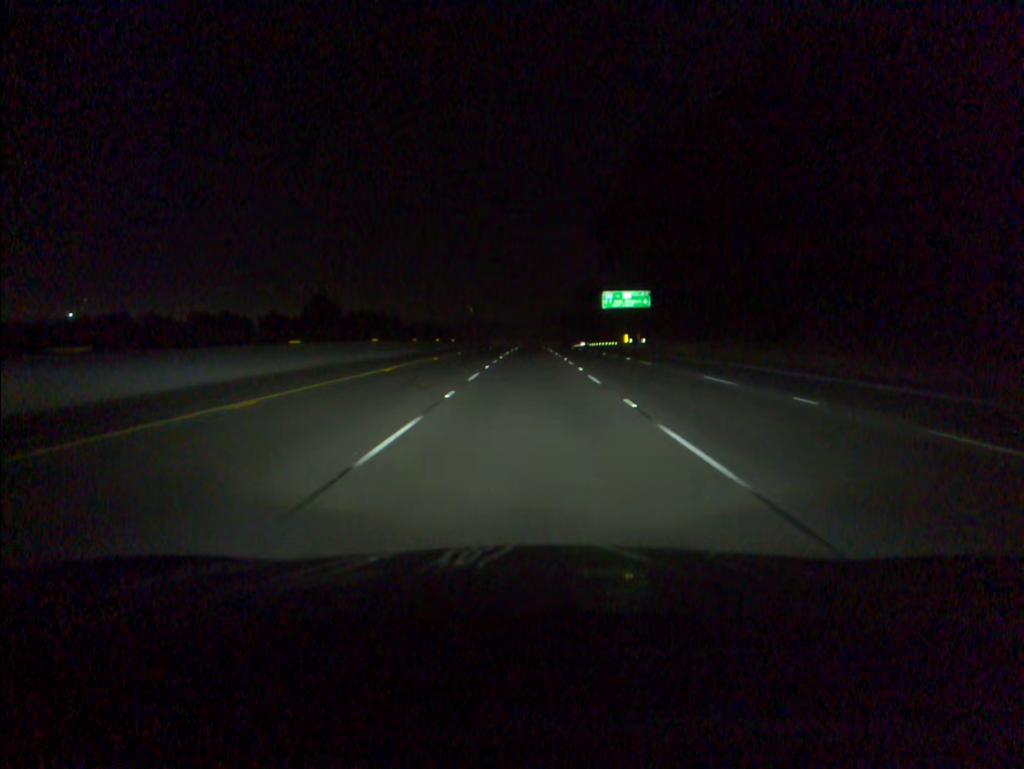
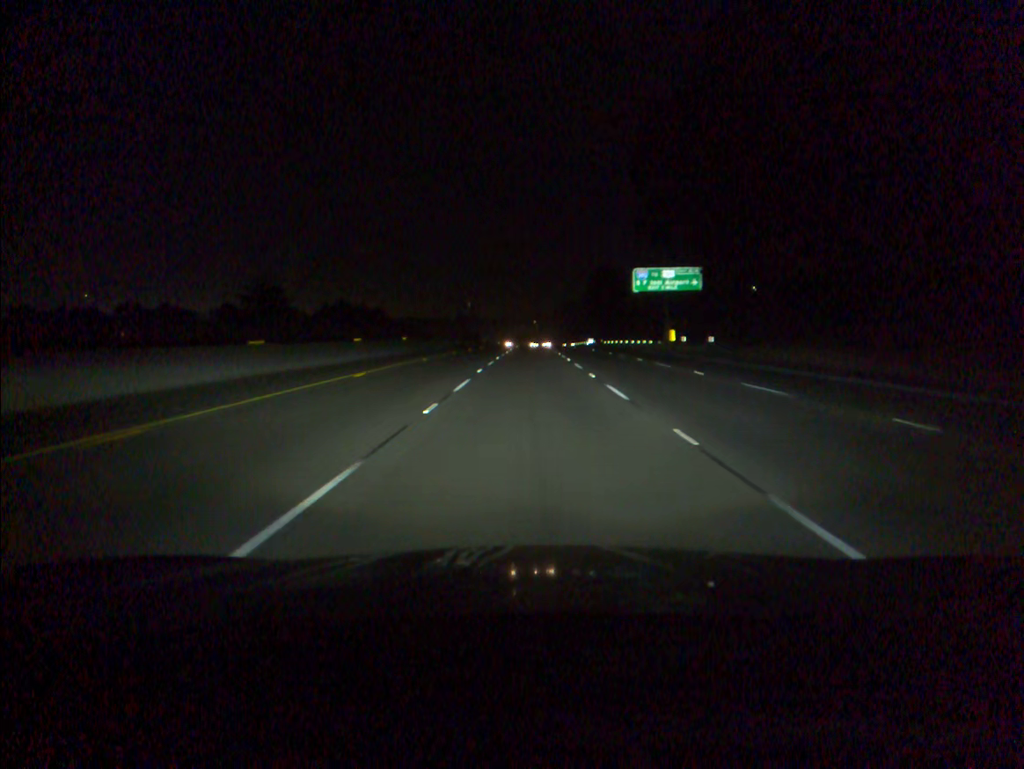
(0.0, +33.8) m; 0°
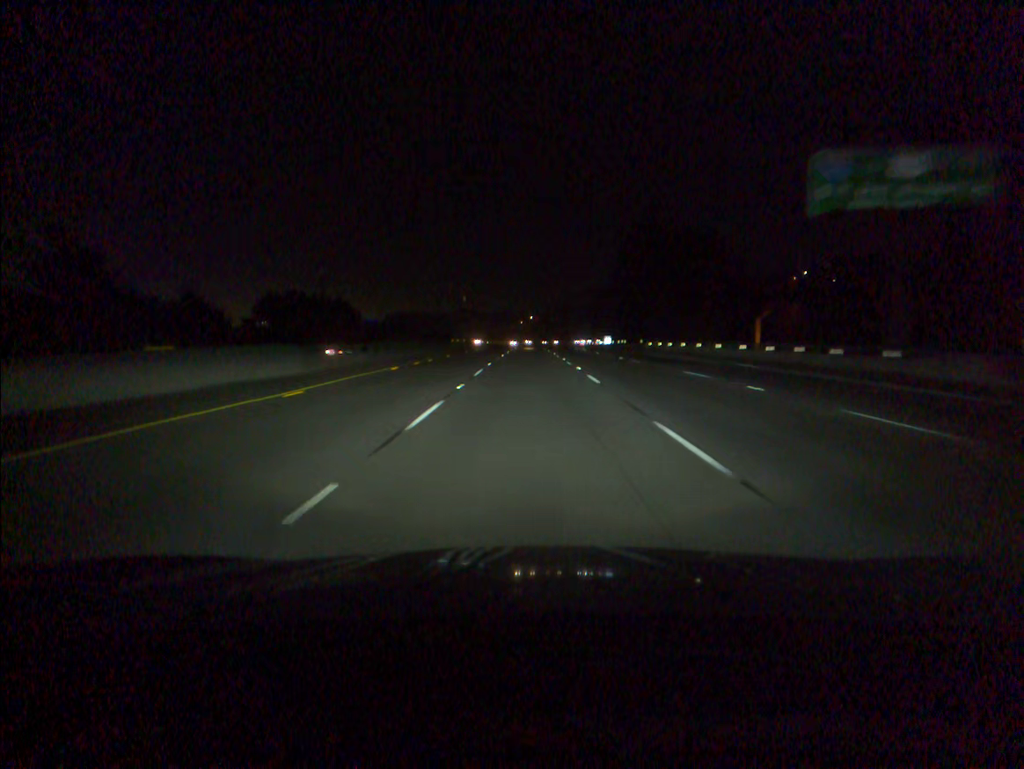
(+0.1, +50.8) m; 0°
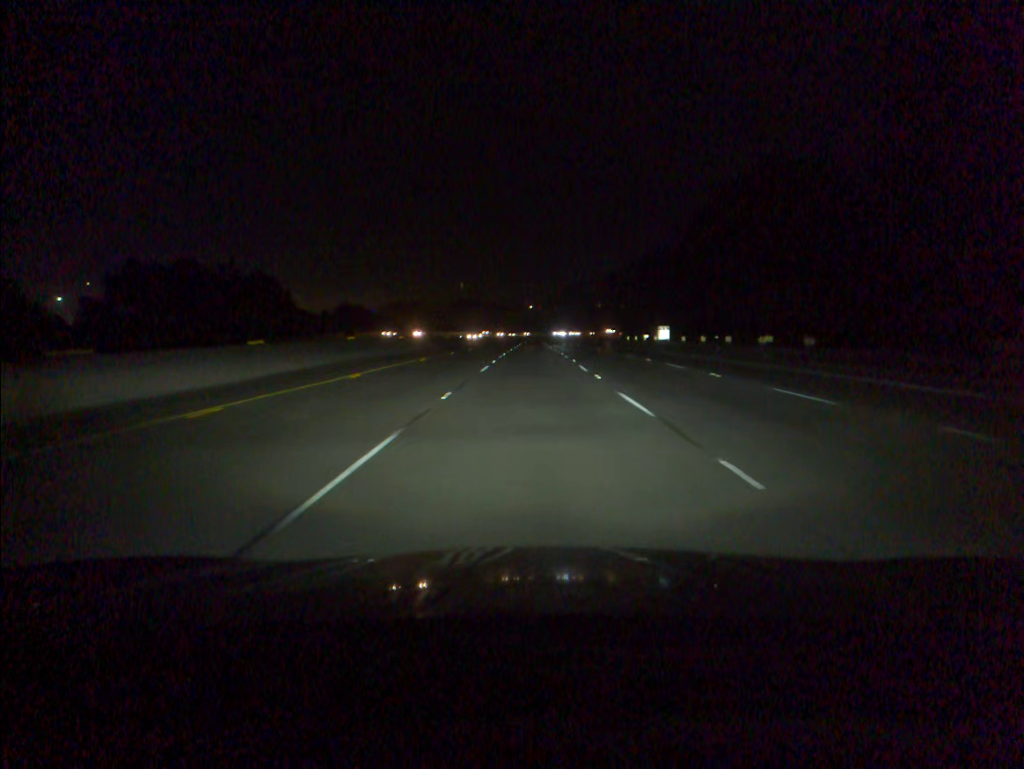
(-0.2, +67.7) m; 0°
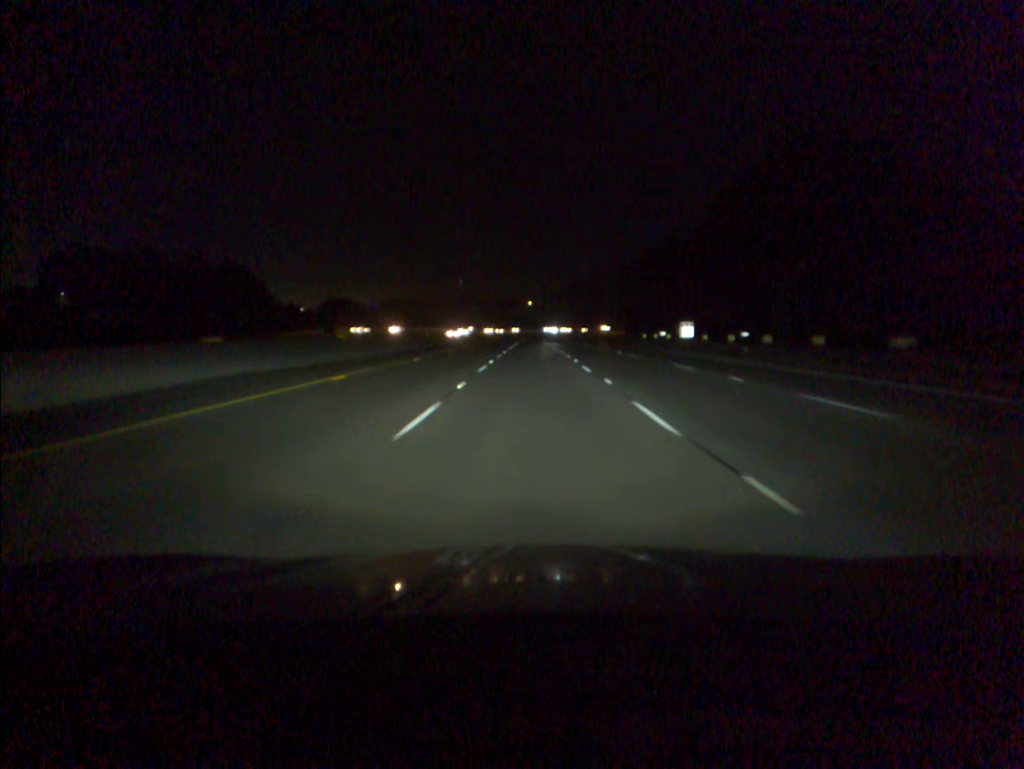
(0.0, +16.9) m; 0°
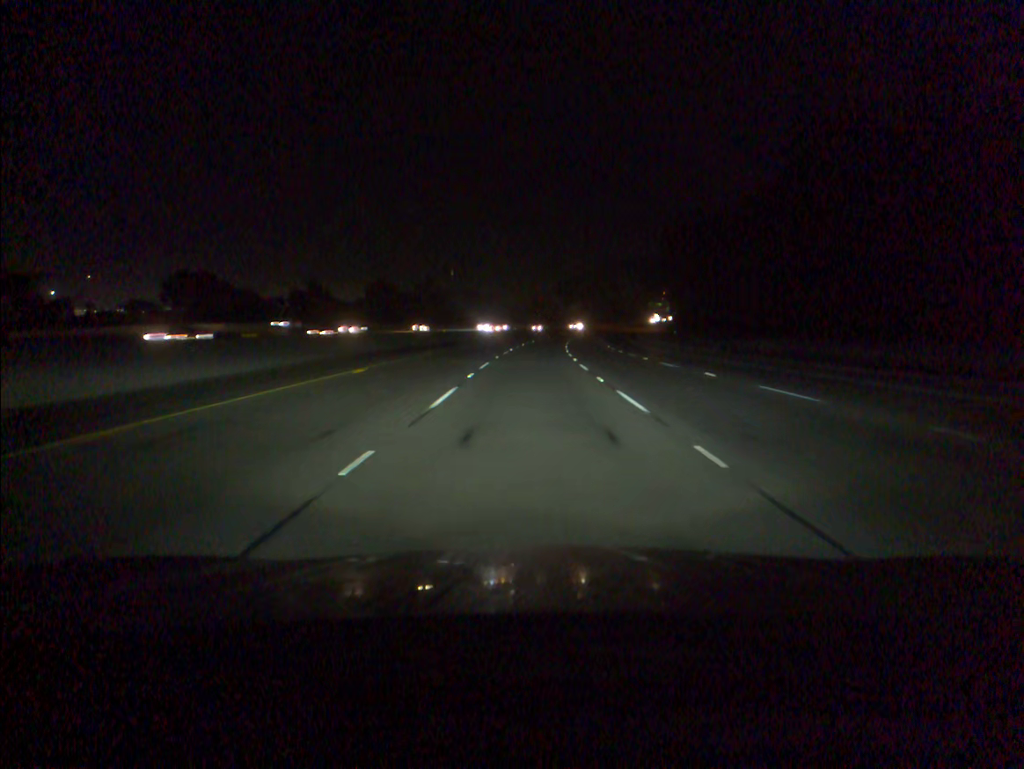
(+0.3, +84.4) m; 0°
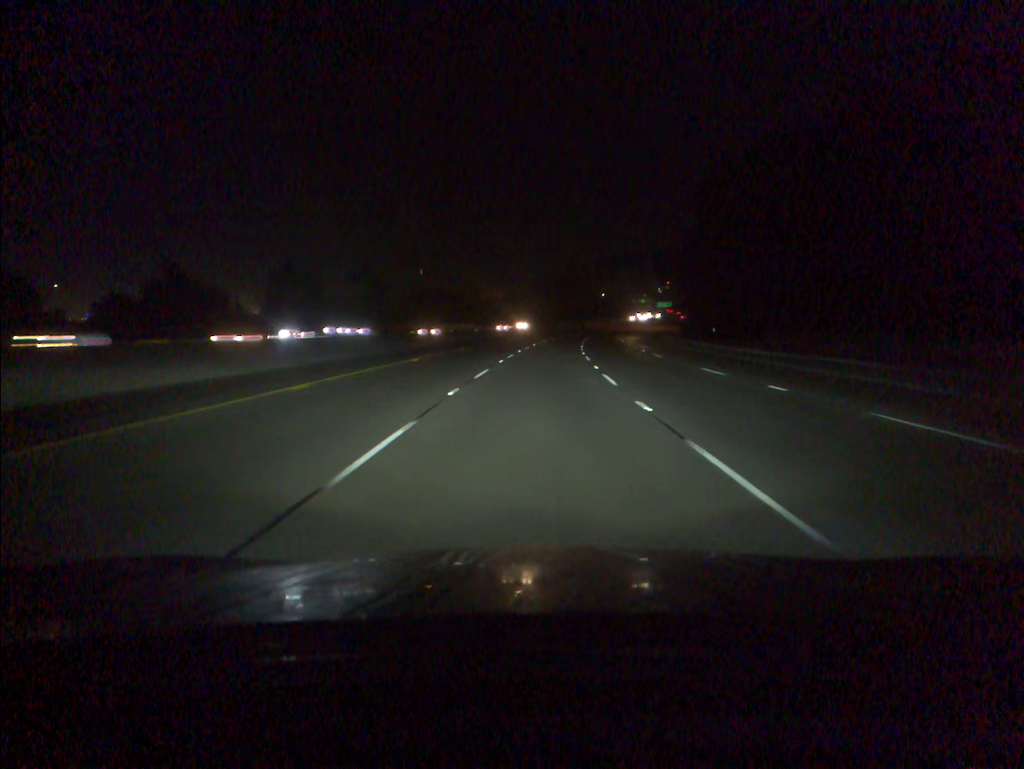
(+0.5, +50.4) m; +2°
